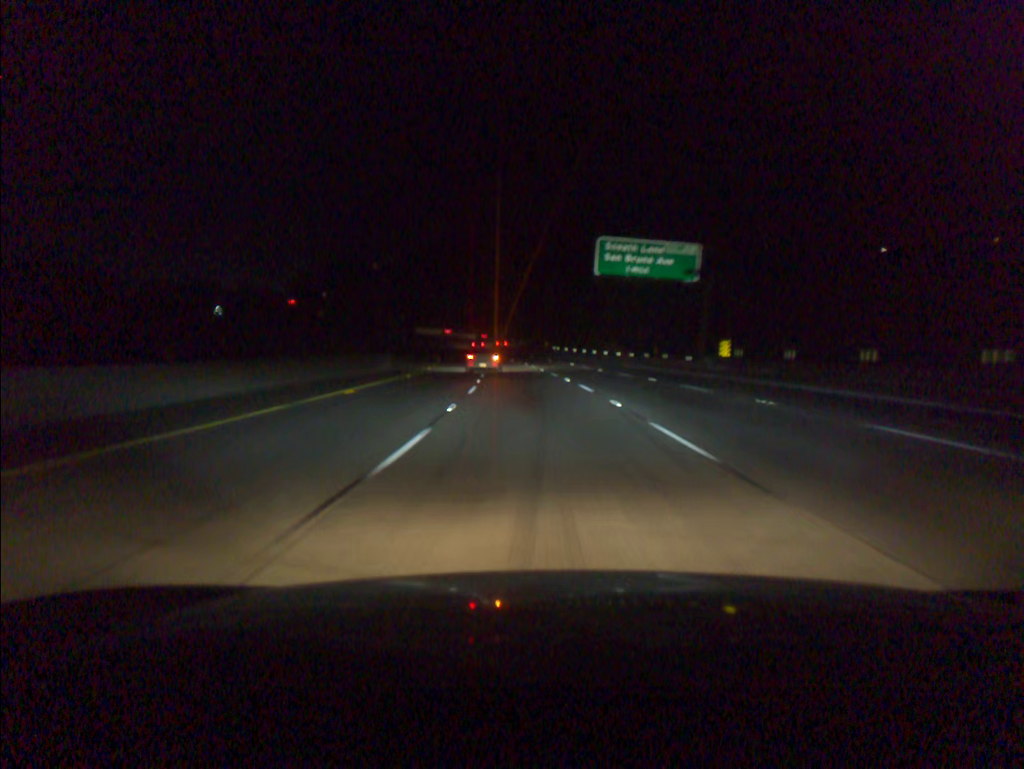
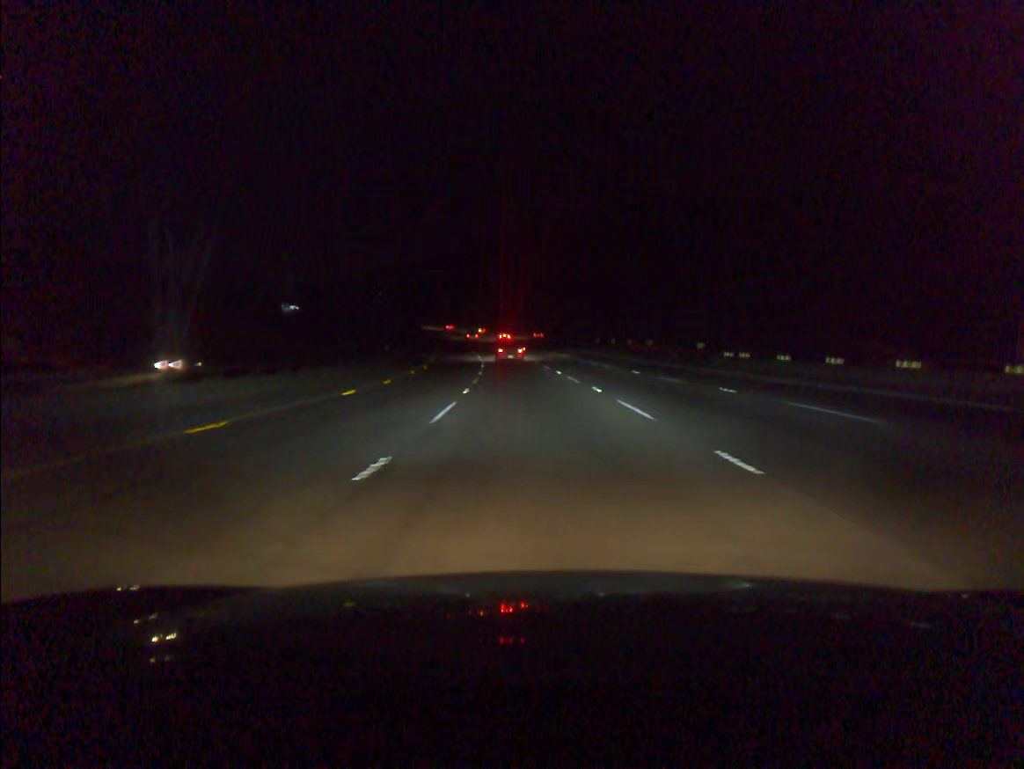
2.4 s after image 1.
(-3.8, +68.4) m; -6°
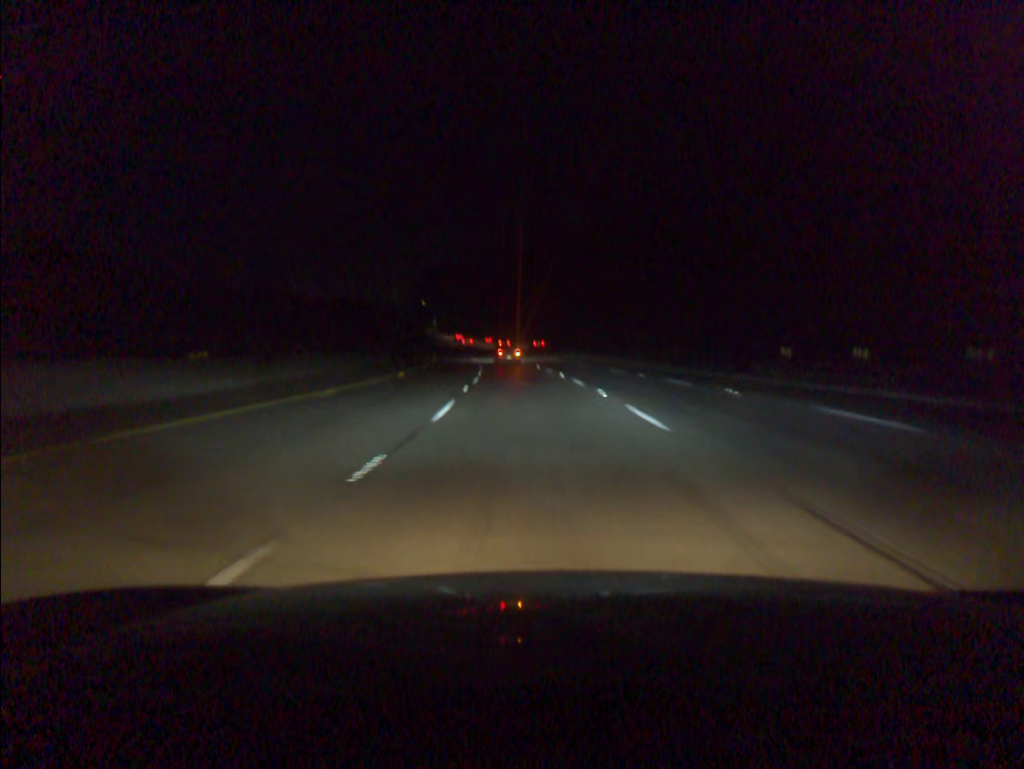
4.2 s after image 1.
(-2.1, +51.4) m; -5°
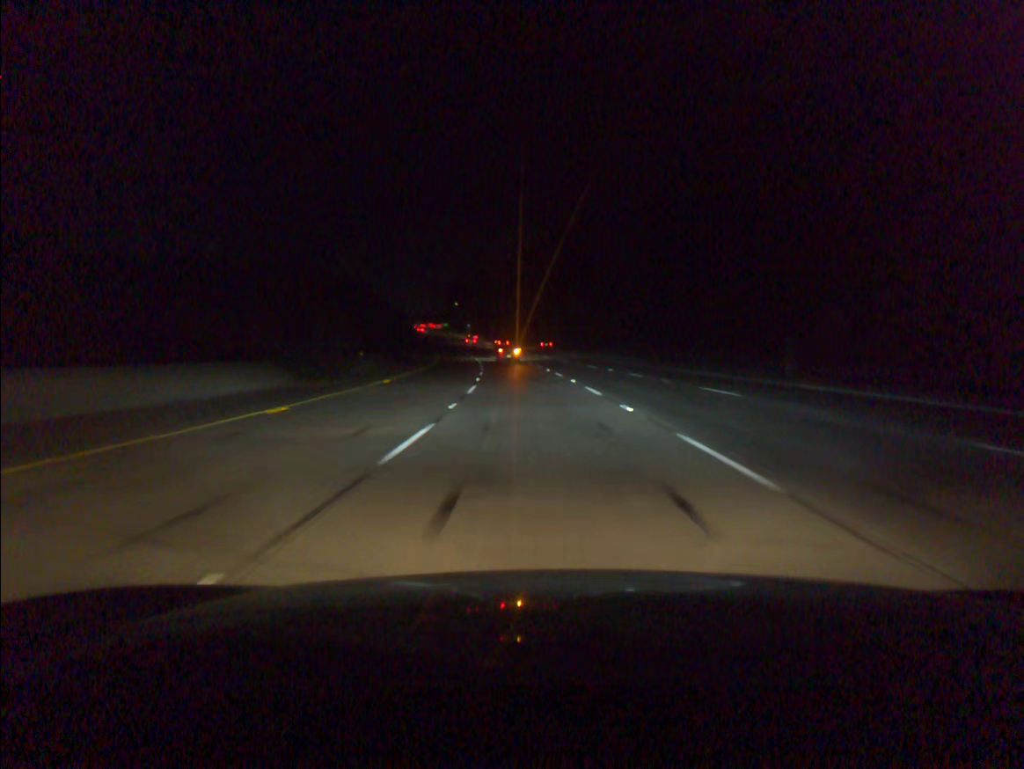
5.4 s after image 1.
(-1.0, +34.1) m; -3°
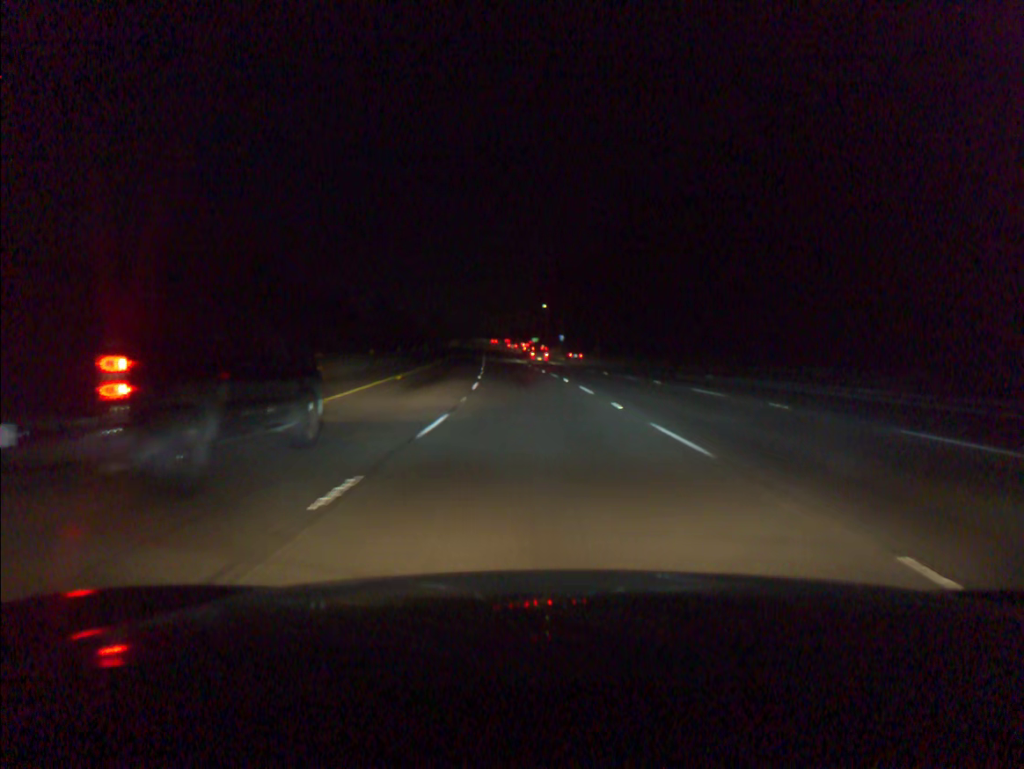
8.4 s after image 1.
(-5.7, +84.2) m; -8°
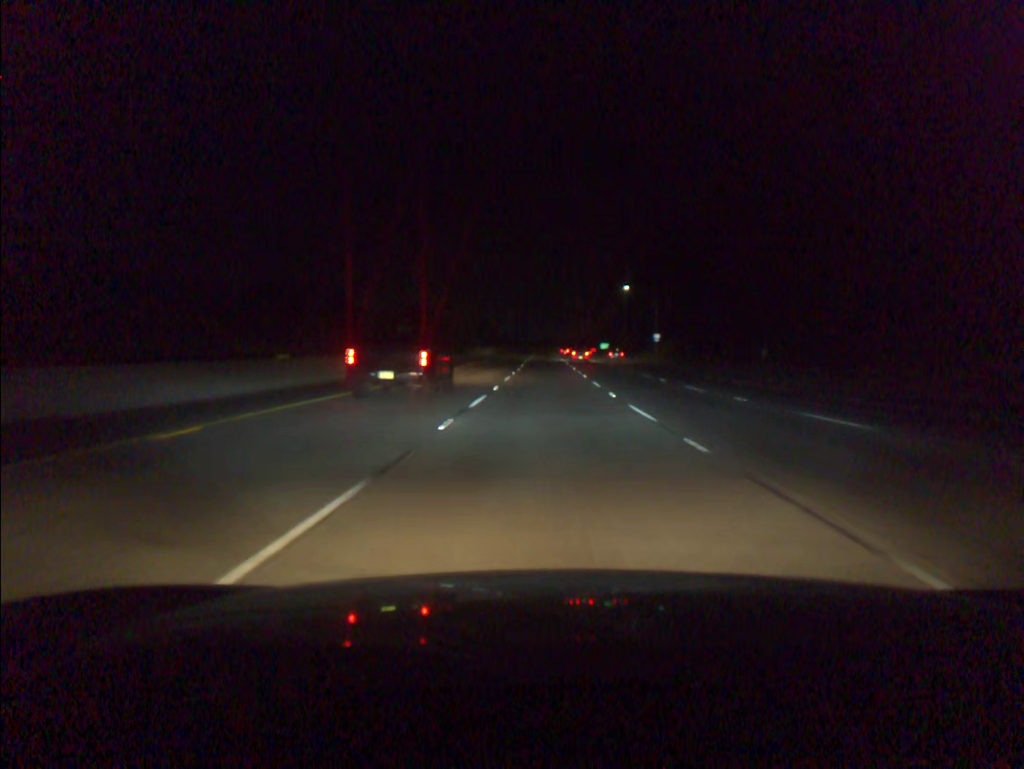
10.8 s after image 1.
(-3.1, +67.2) m; -4°
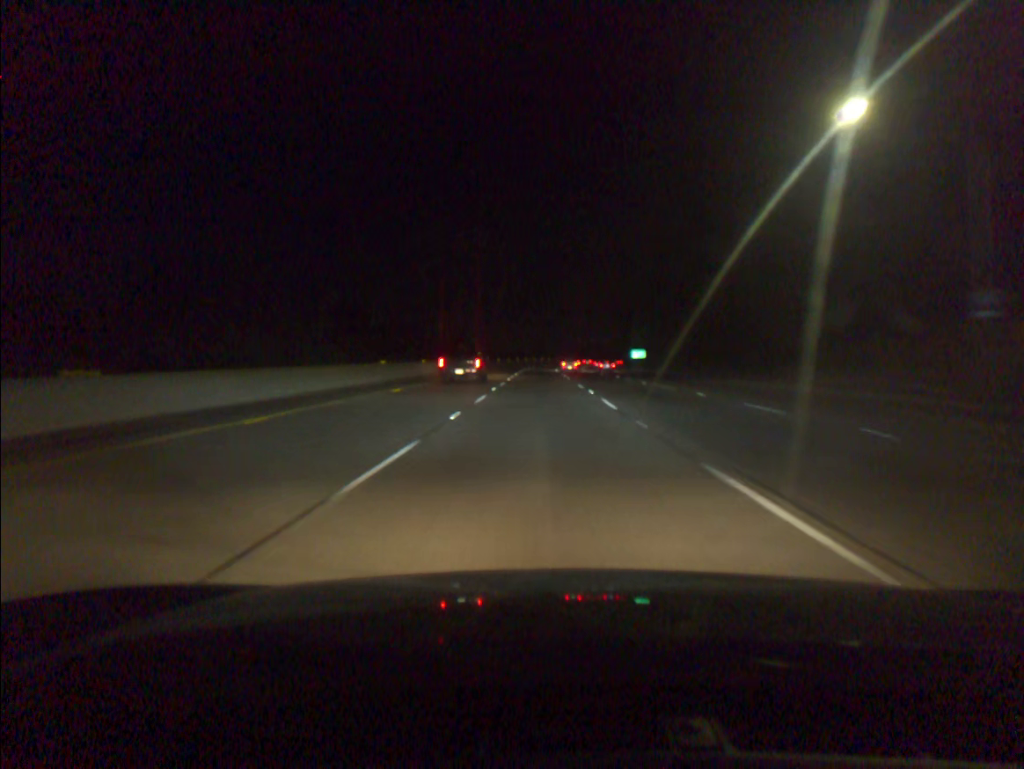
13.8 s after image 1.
(+0.6, +83.6) m; 0°
